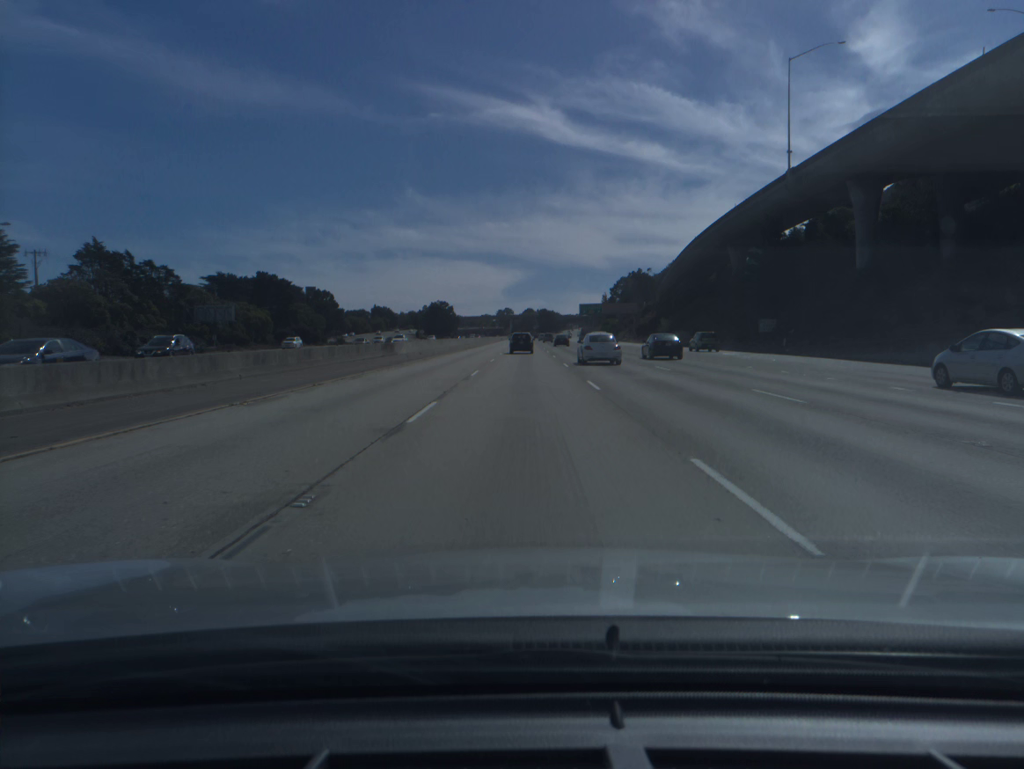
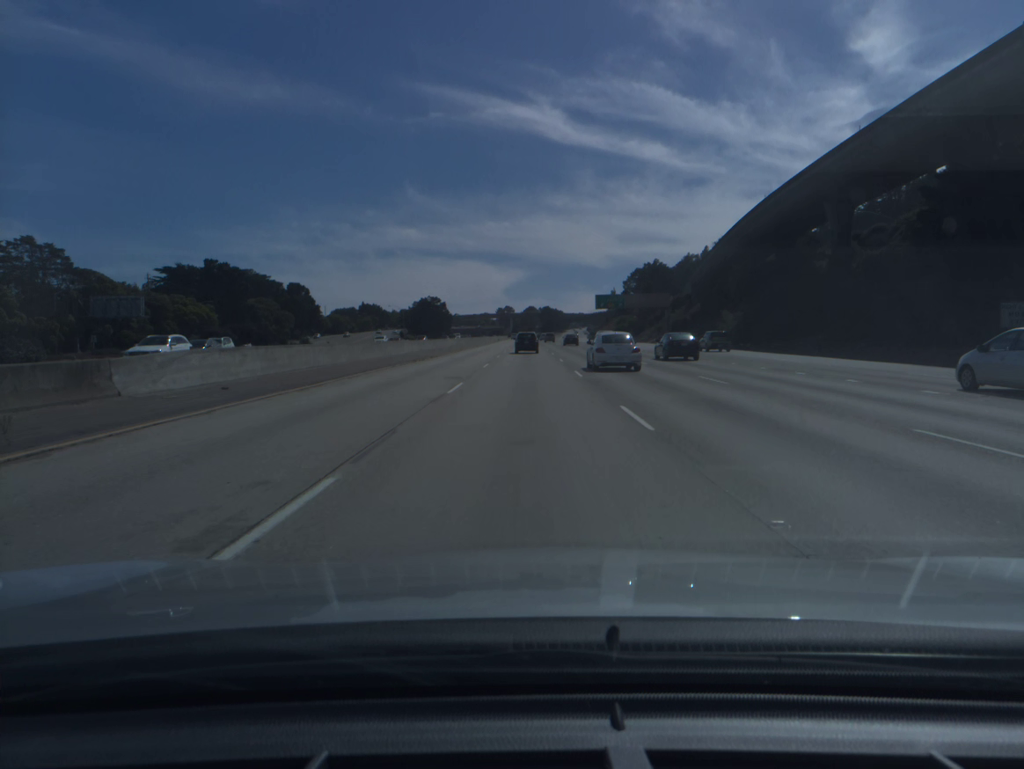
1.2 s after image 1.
(0.0, +37.5) m; 0°
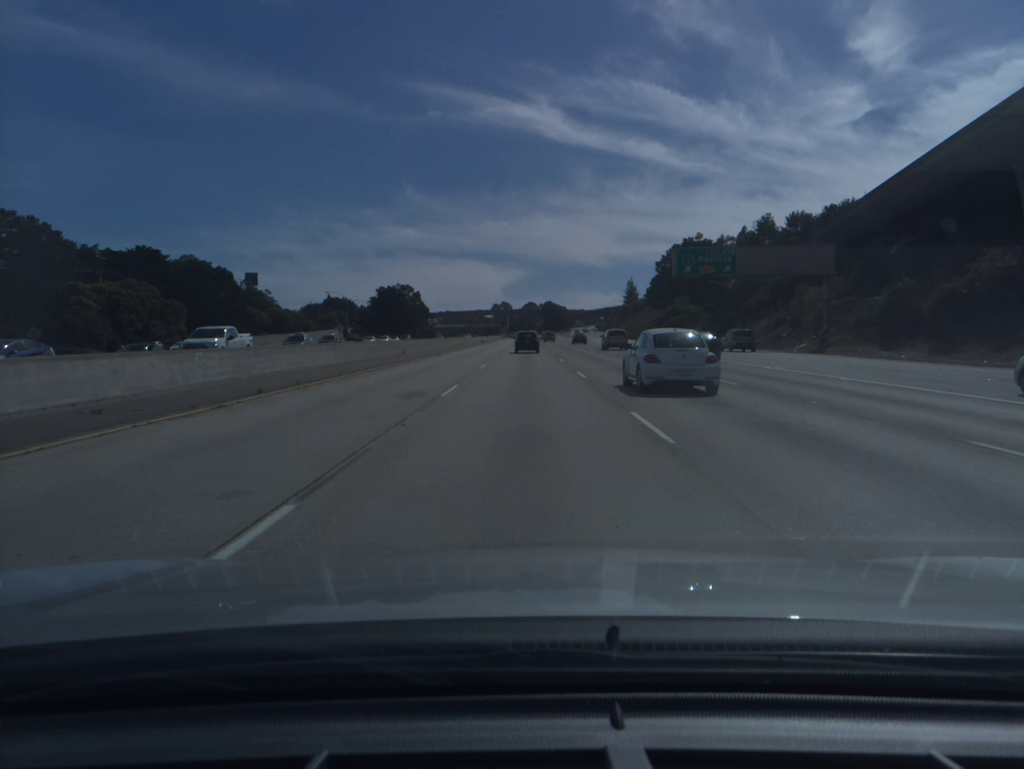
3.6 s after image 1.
(0.0, +74.6) m; 0°
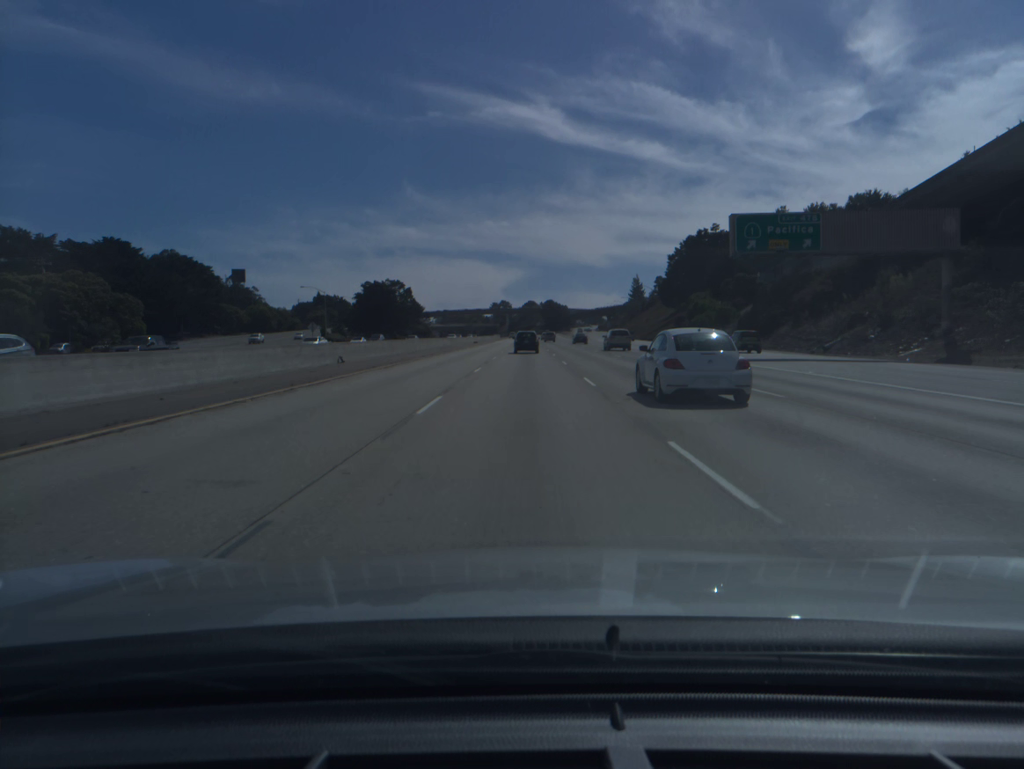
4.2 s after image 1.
(0.0, +18.4) m; 0°
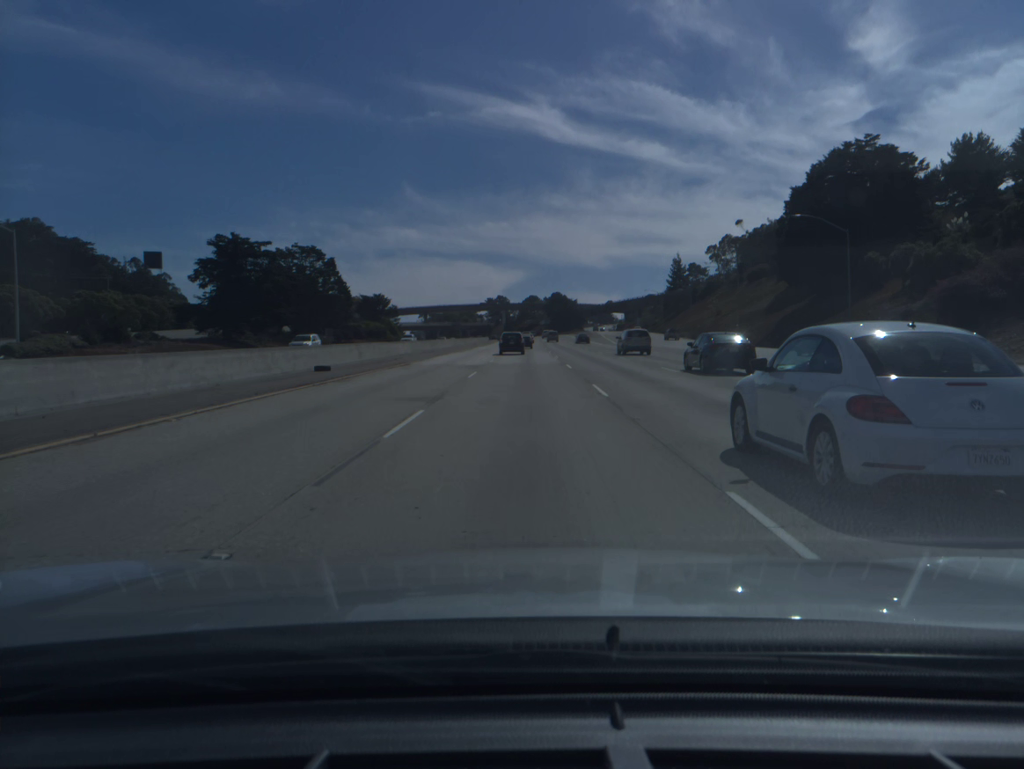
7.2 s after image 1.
(0.0, +90.8) m; 0°
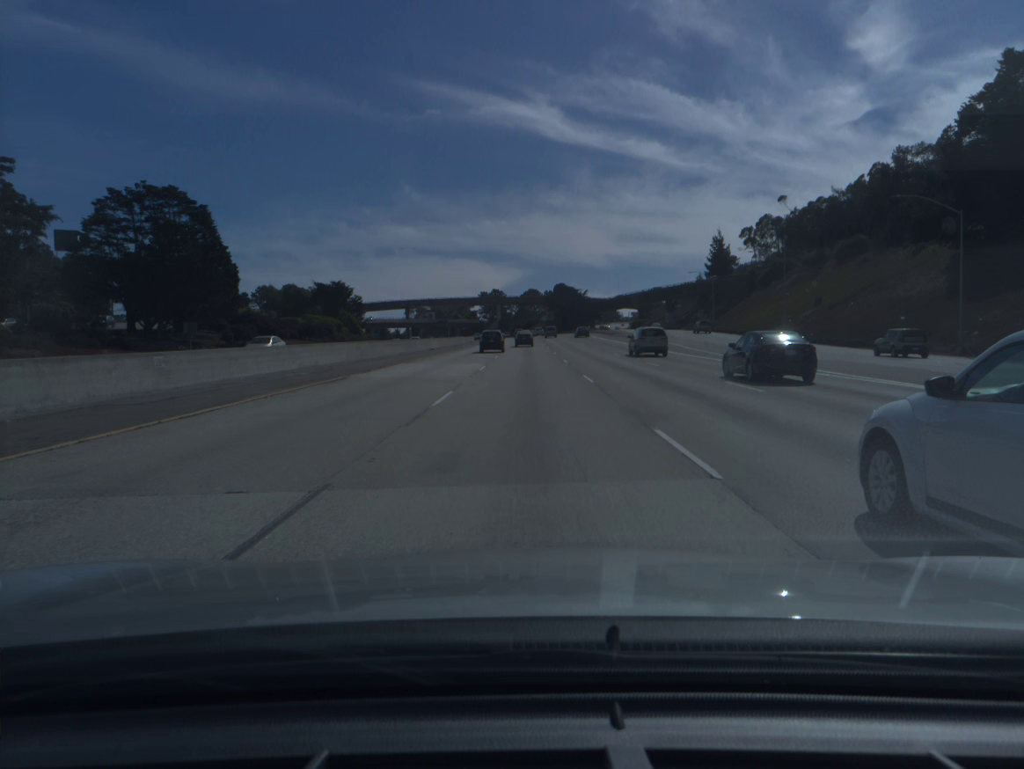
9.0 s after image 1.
(-0.1, +53.8) m; 0°
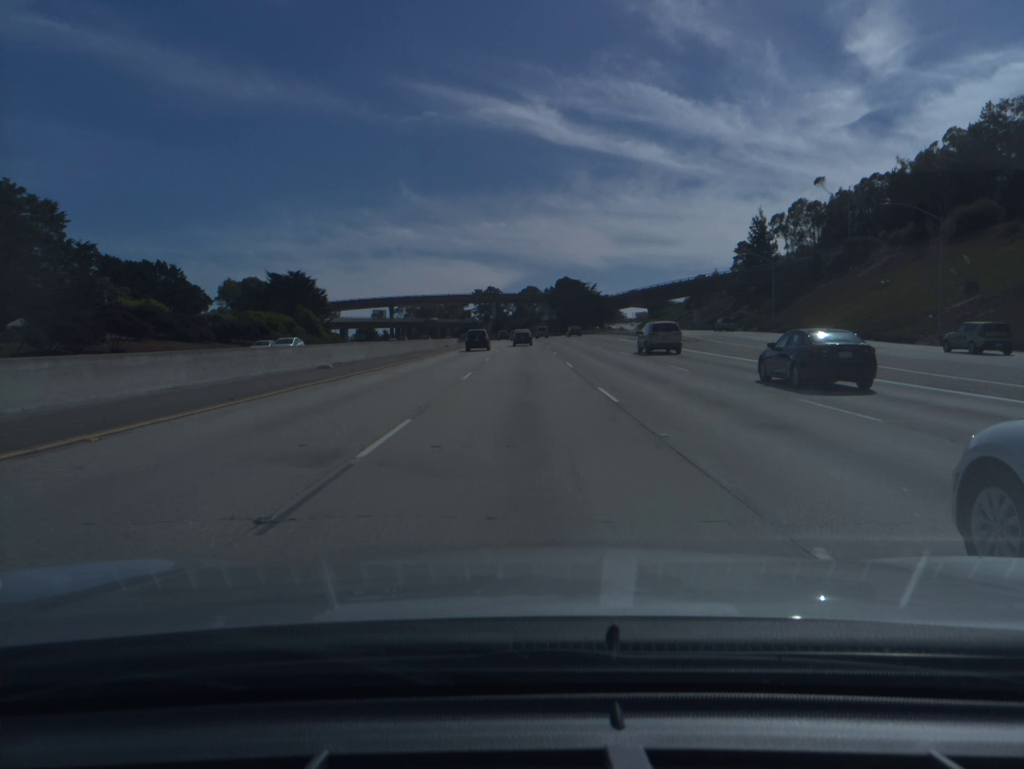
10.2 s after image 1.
(+0.1, +35.7) m; 0°
